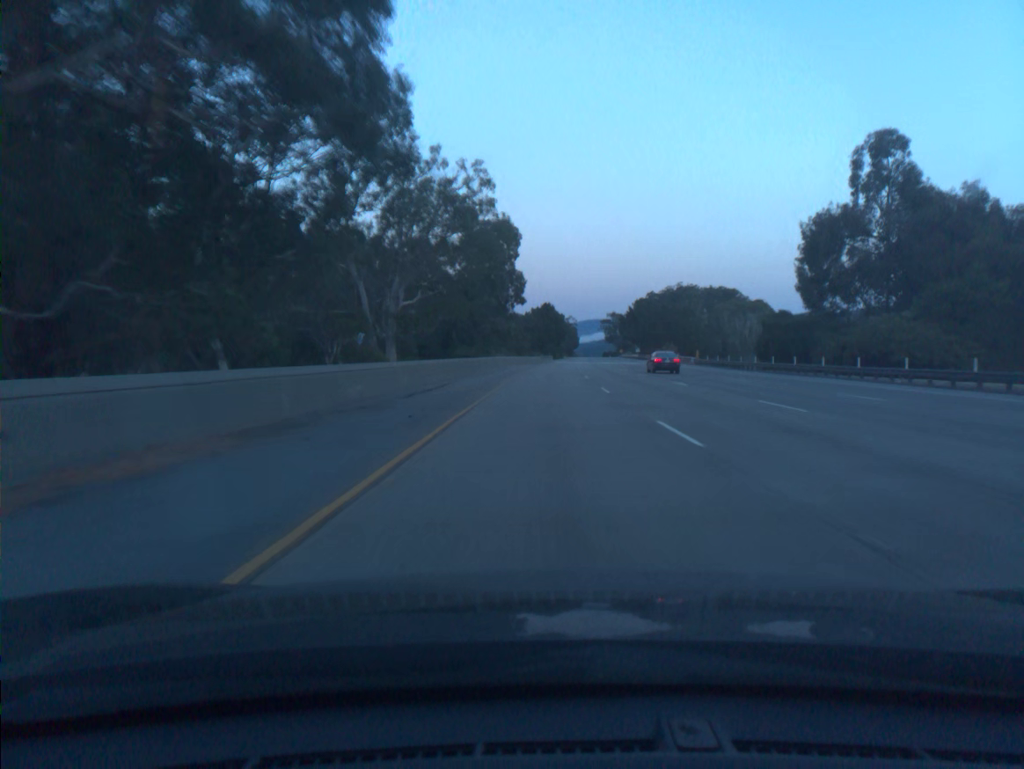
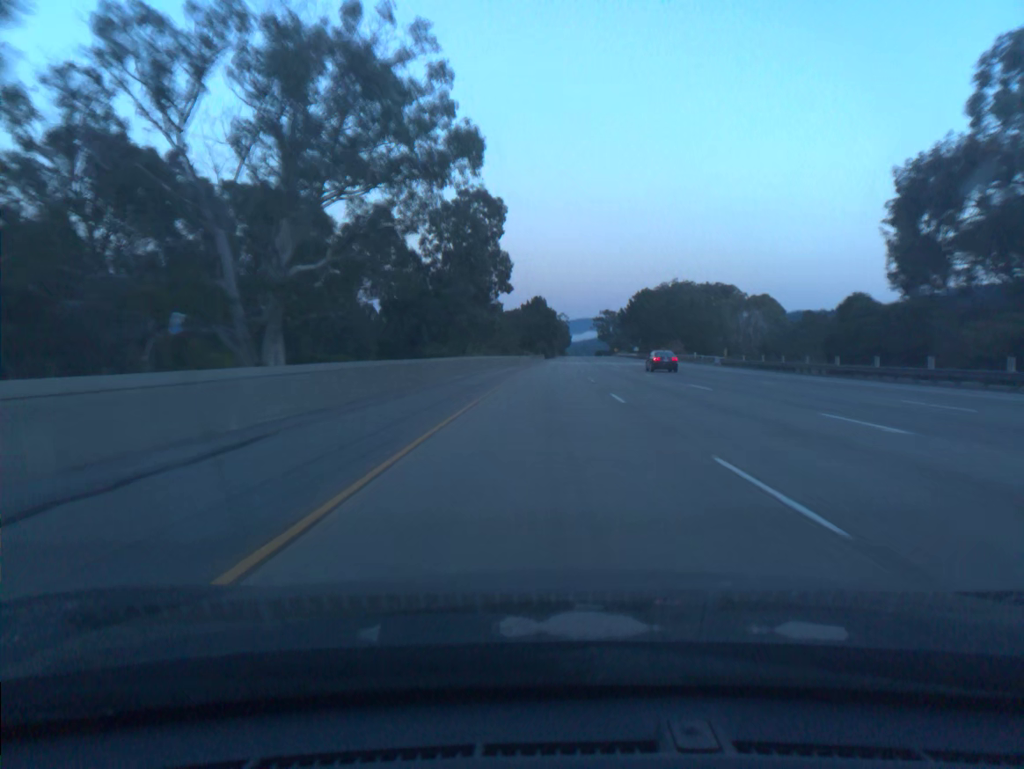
(+0.1, +19.7) m; +1°
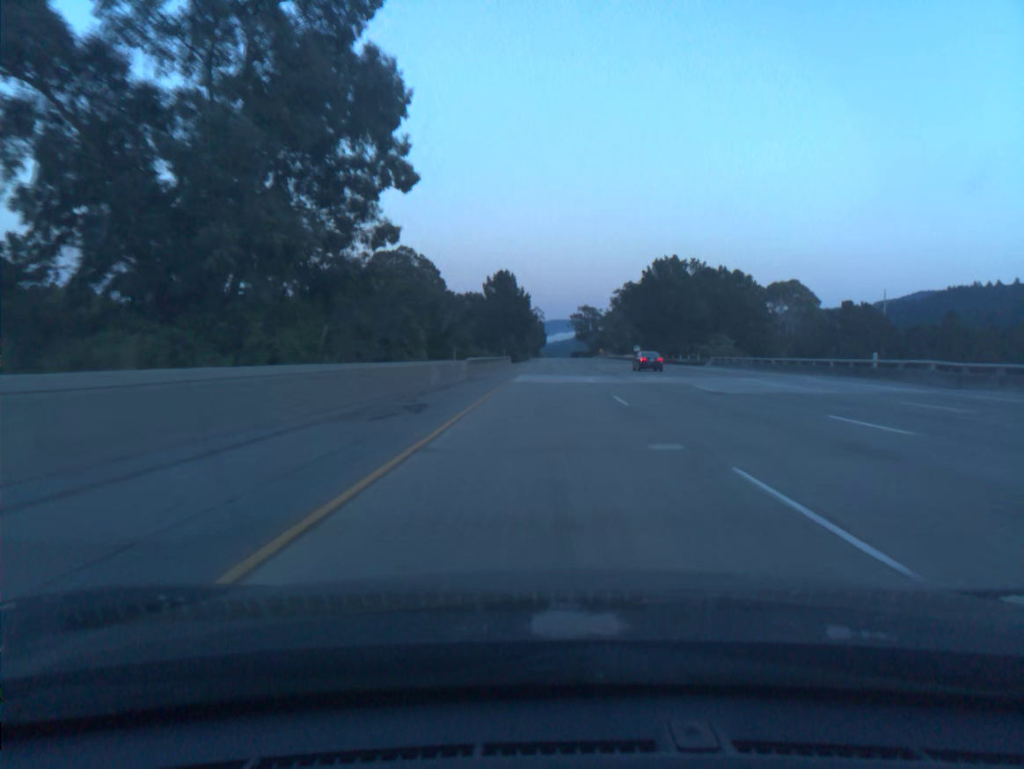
(+1.0, +59.0) m; +2°
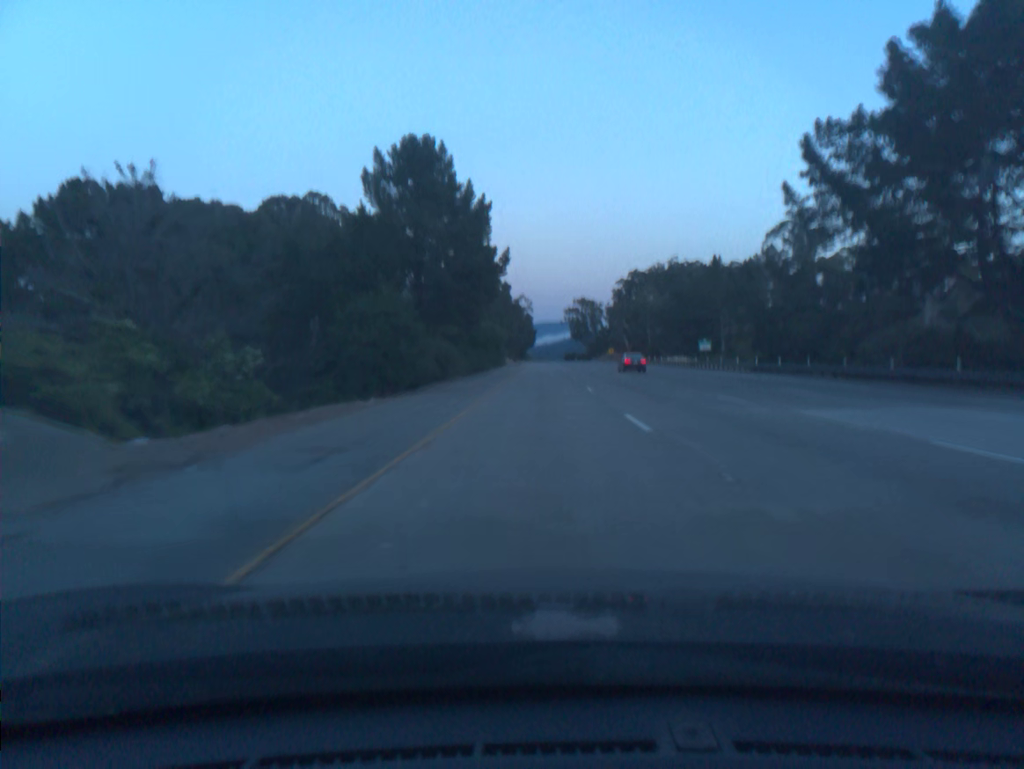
(+1.0, +78.8) m; +1°
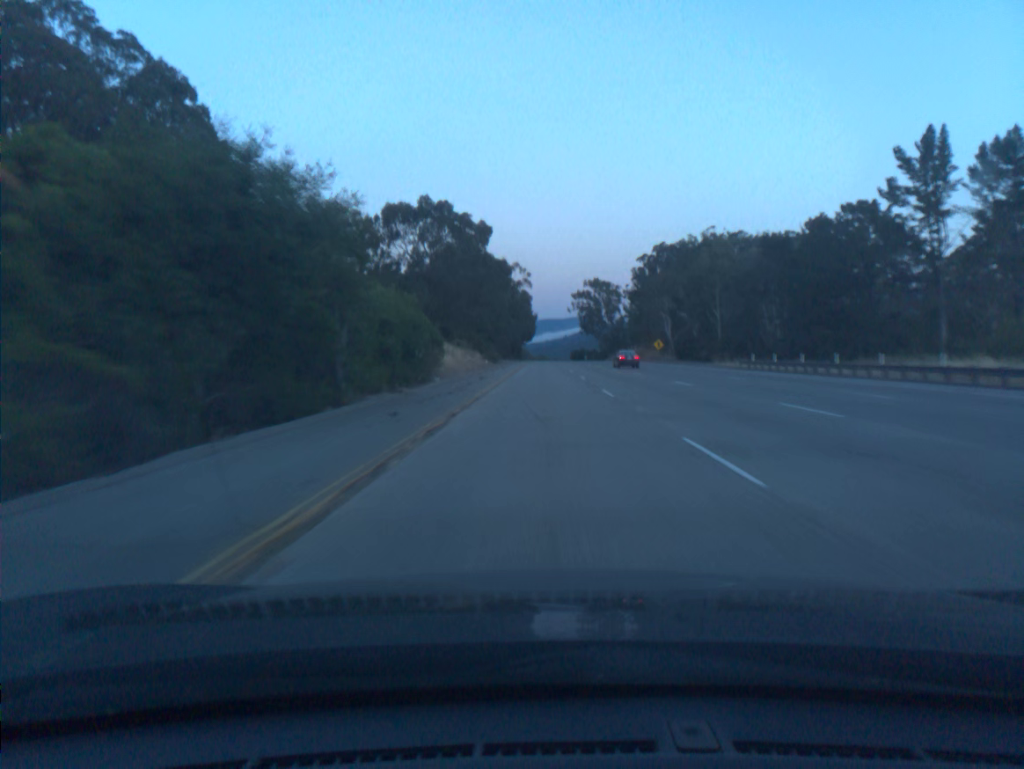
(-0.2, +78.9) m; 0°
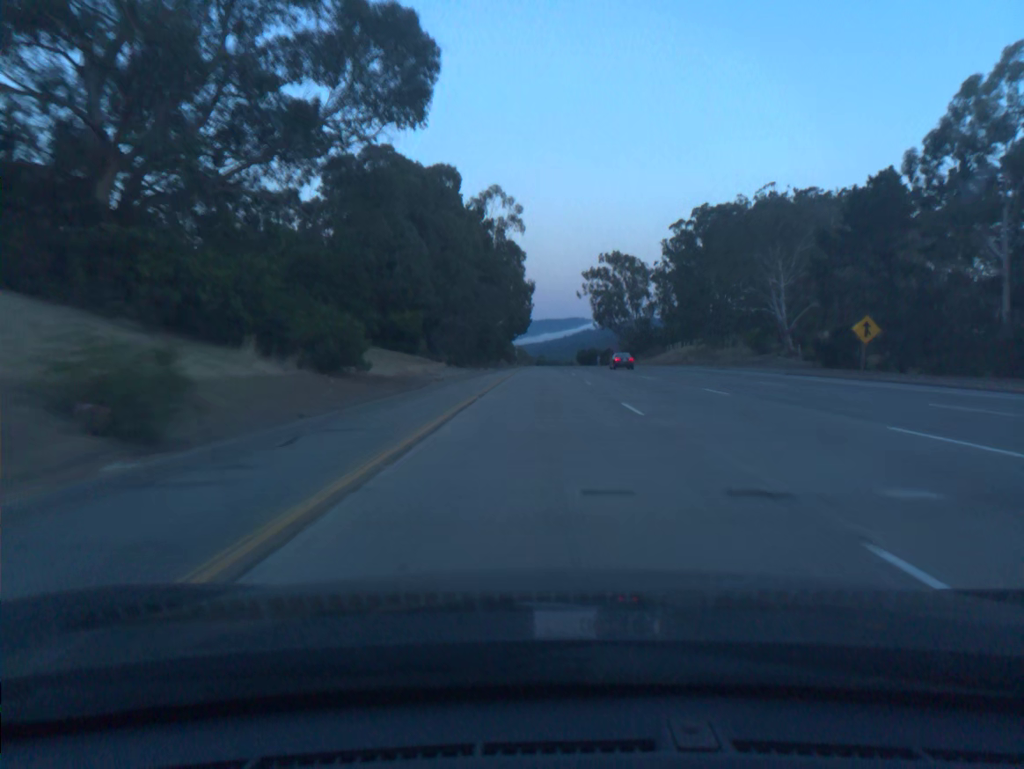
(0.0, +78.8) m; 0°
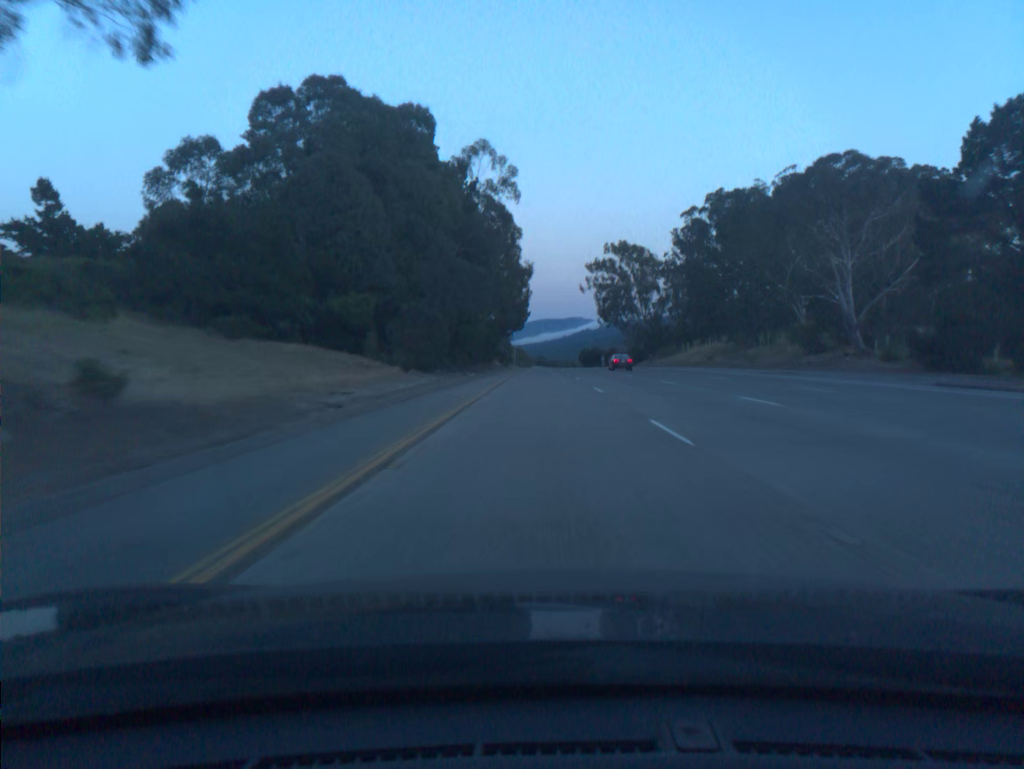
(0.0, +19.7) m; 0°
